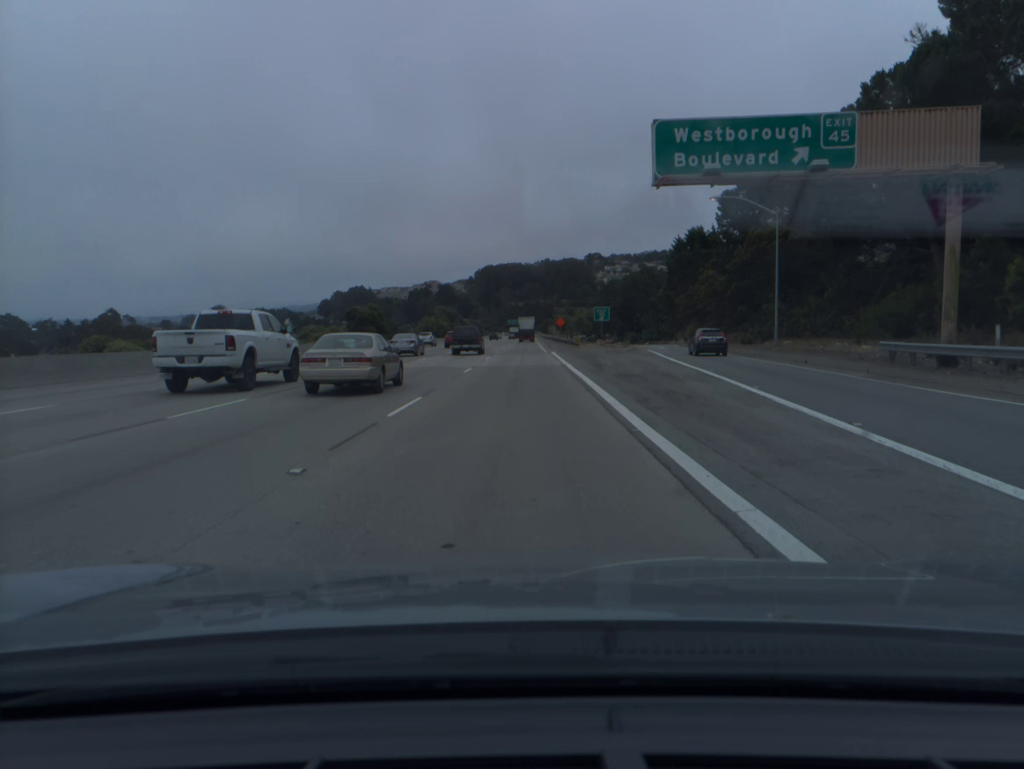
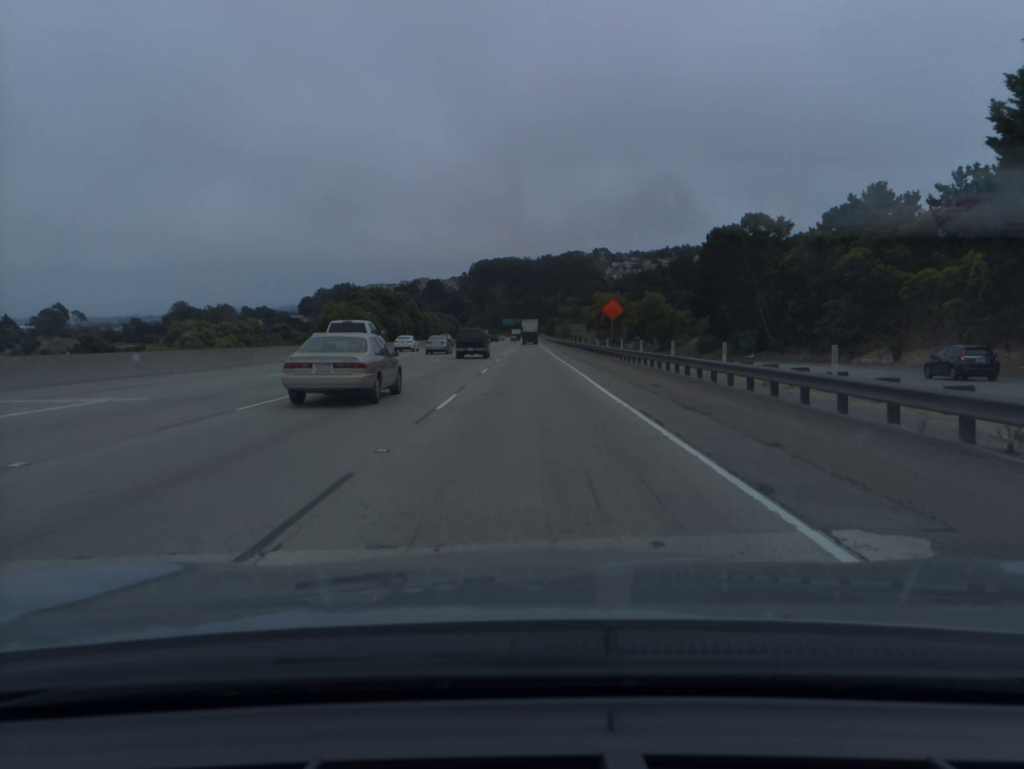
(0.0, +86.2) m; 0°
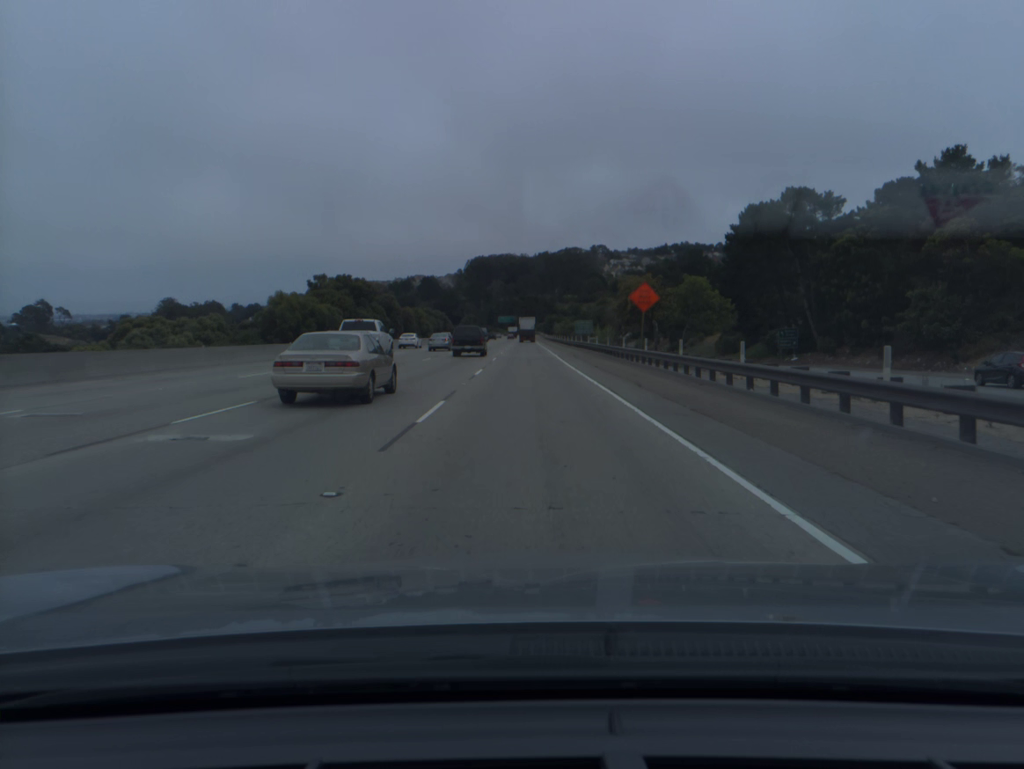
(0.0, +17.2) m; 0°
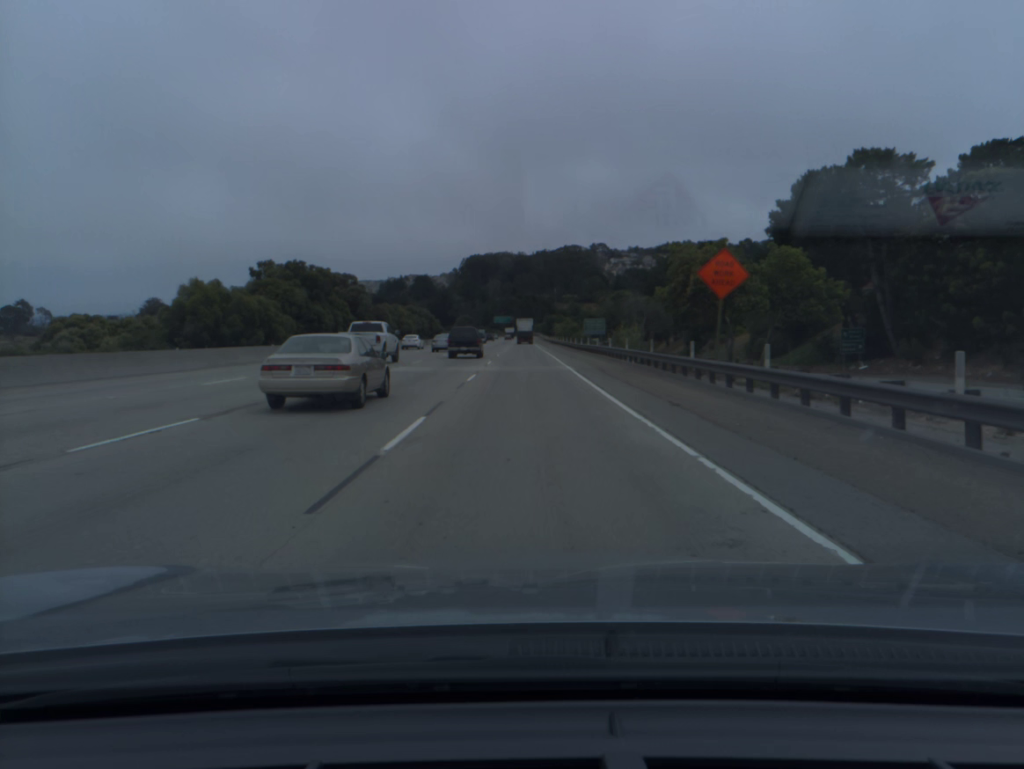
(0.0, +17.2) m; 0°
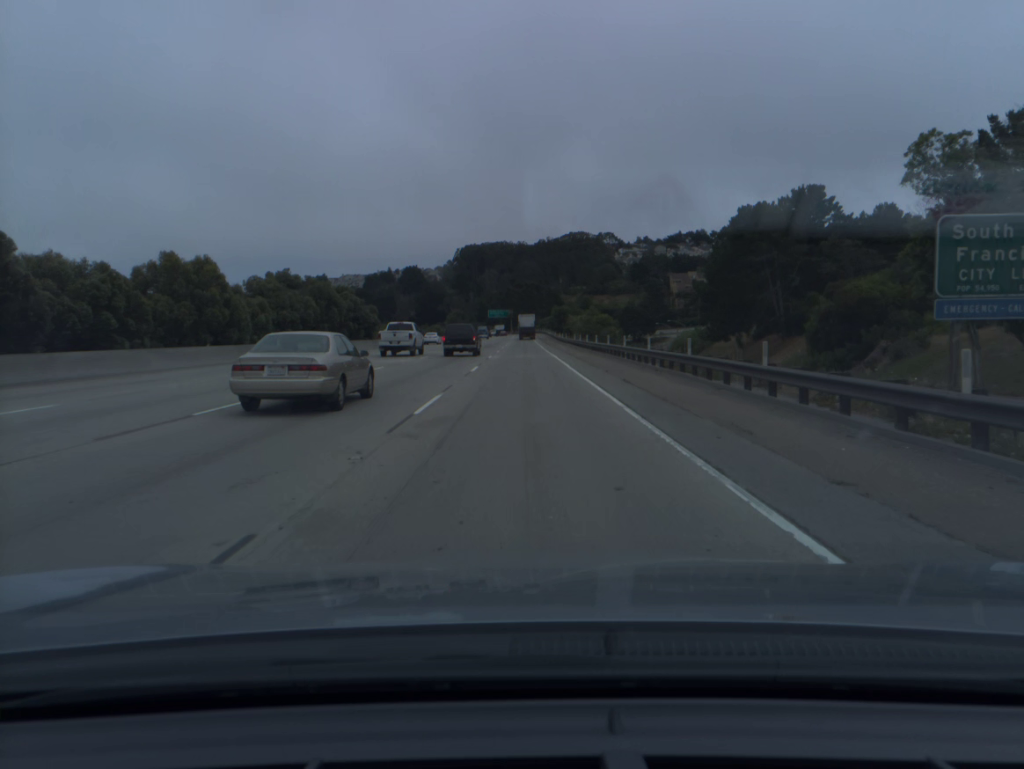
(+0.1, +69.1) m; 0°
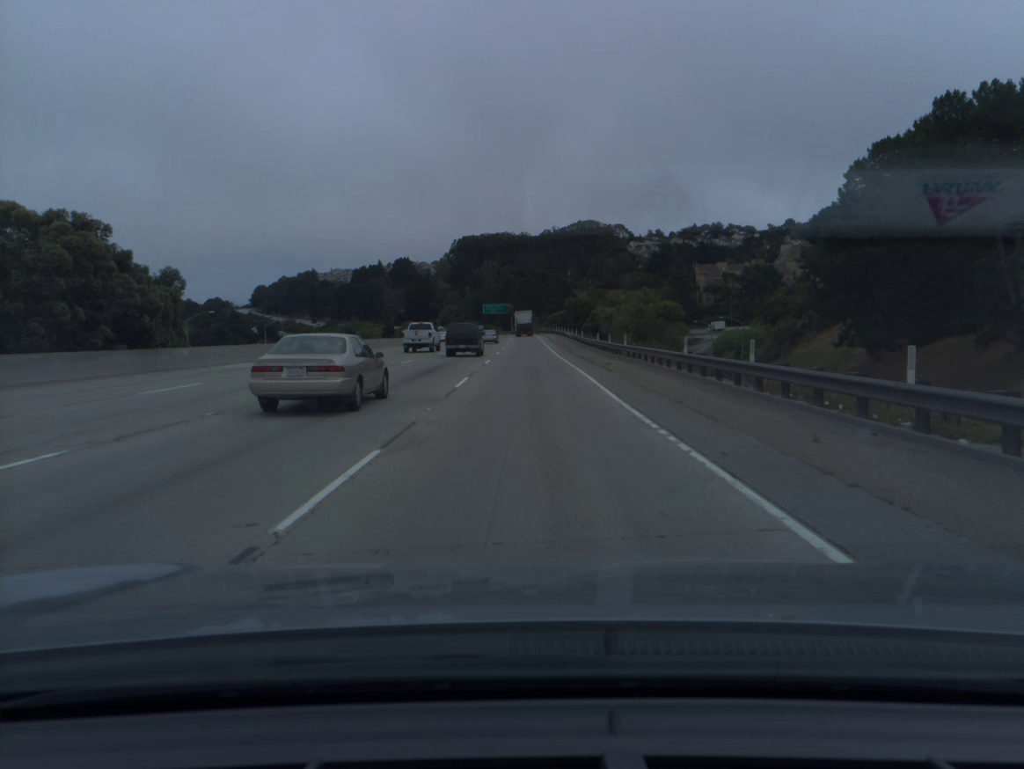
(-0.1, +51.7) m; 0°
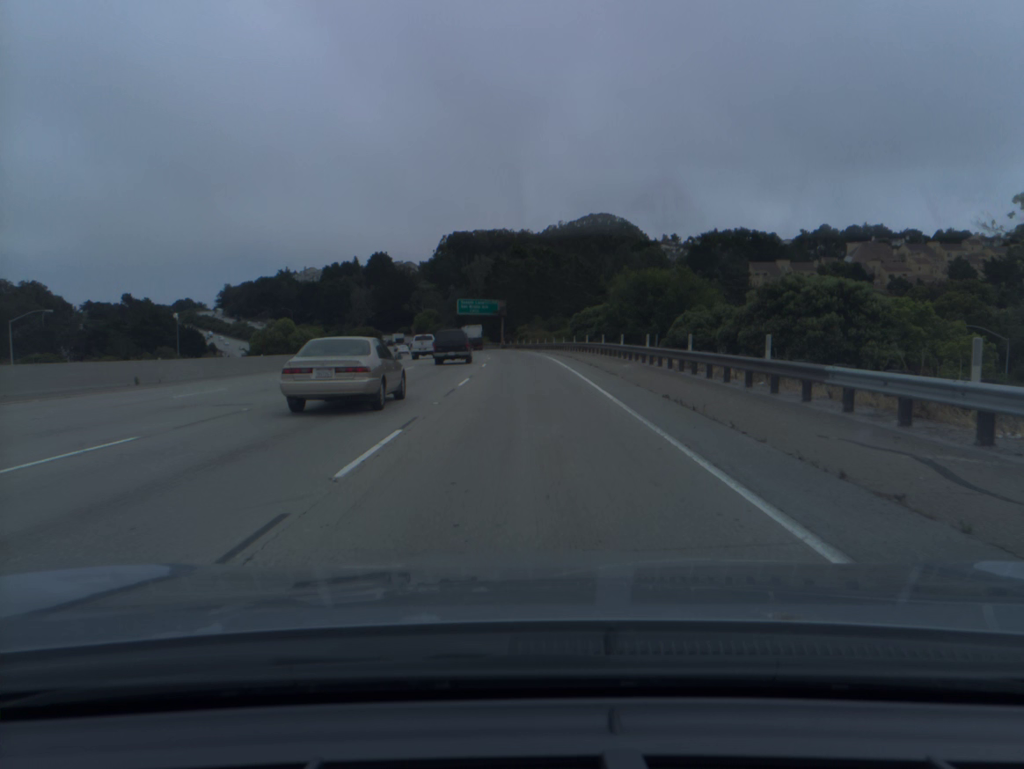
(+0.1, +85.4) m; 0°
